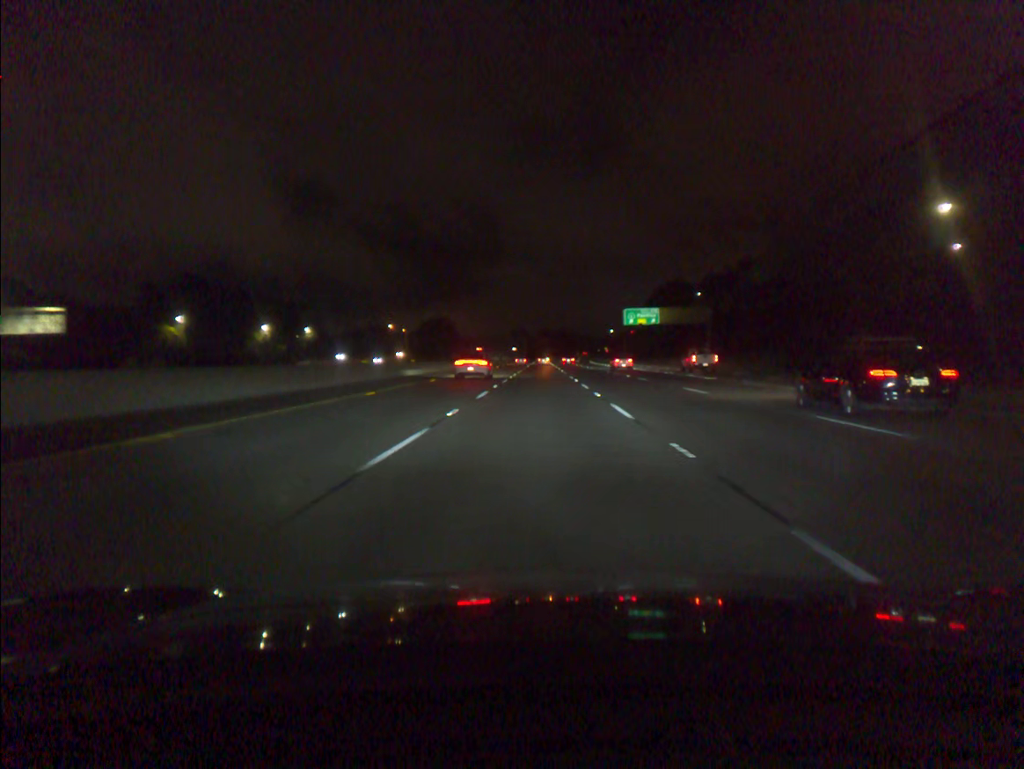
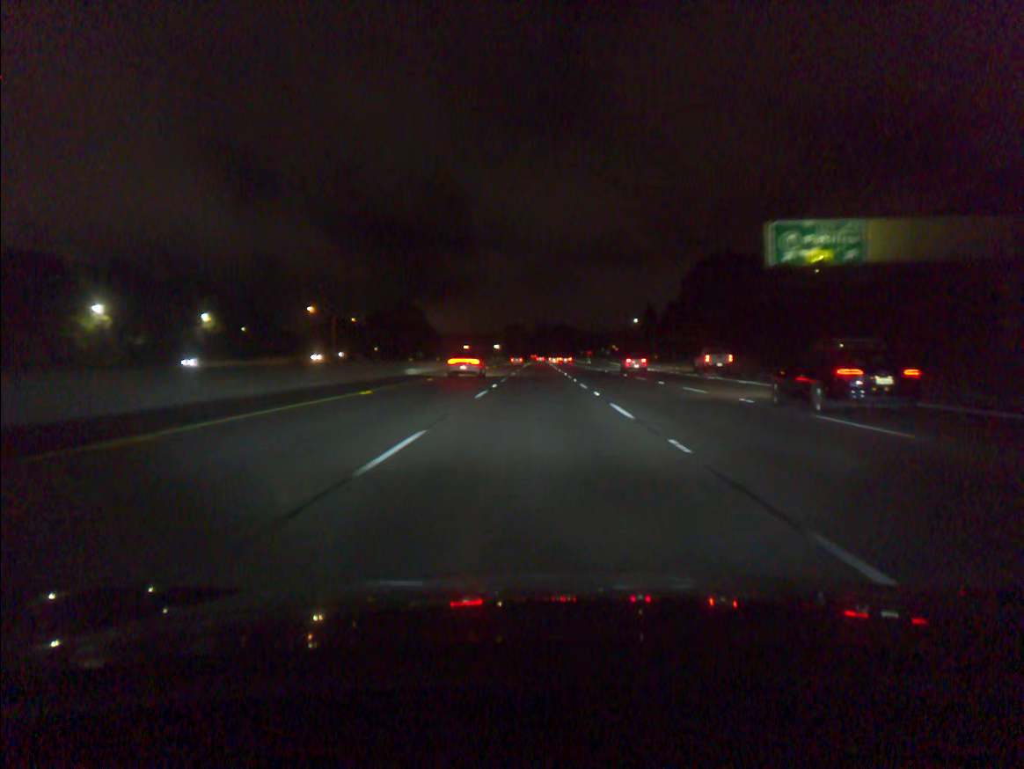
(0.0, +73.2) m; 0°
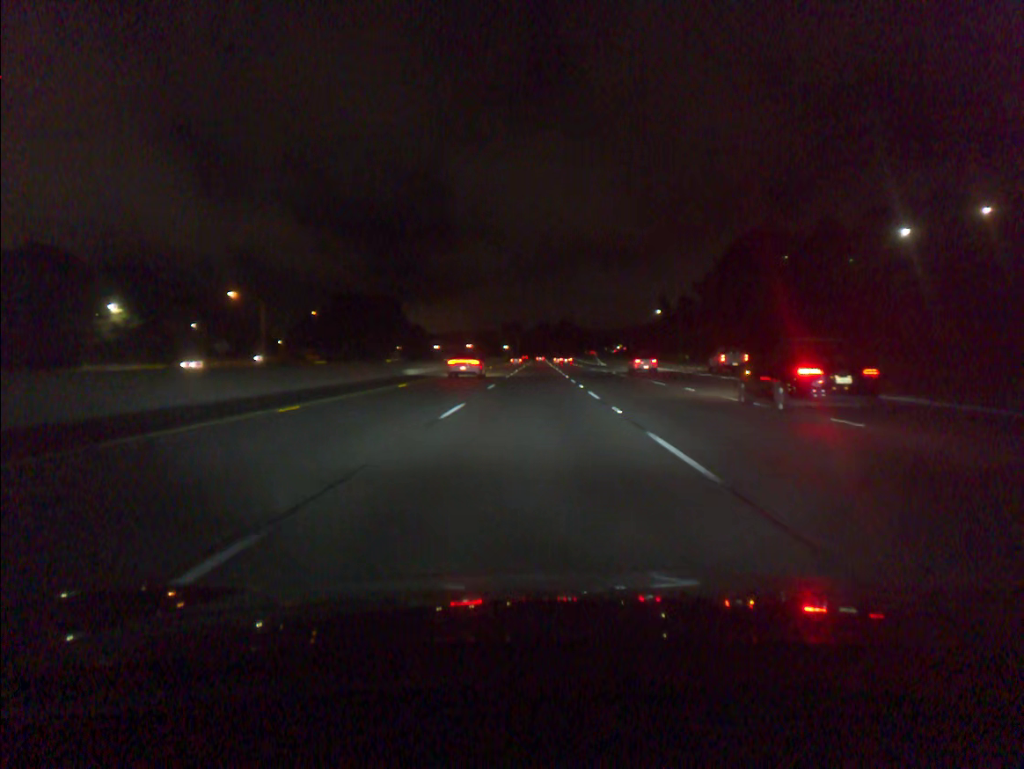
(0.0, +36.6) m; 0°
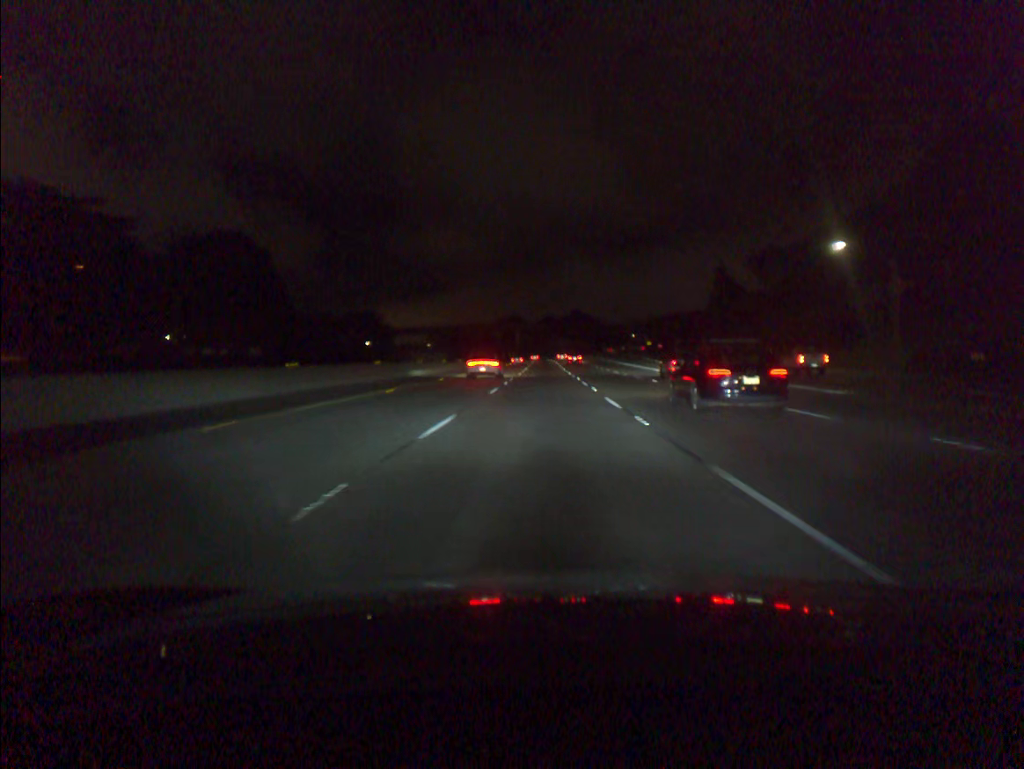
(-0.4, +91.5) m; 0°
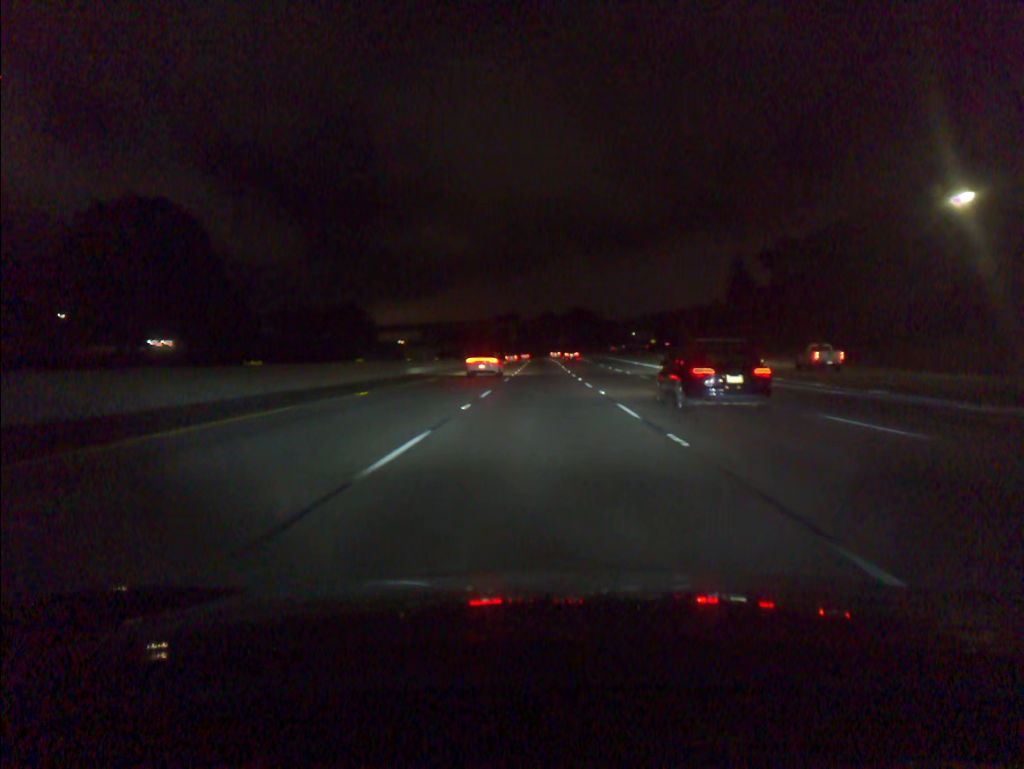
(0.0, +18.3) m; 0°
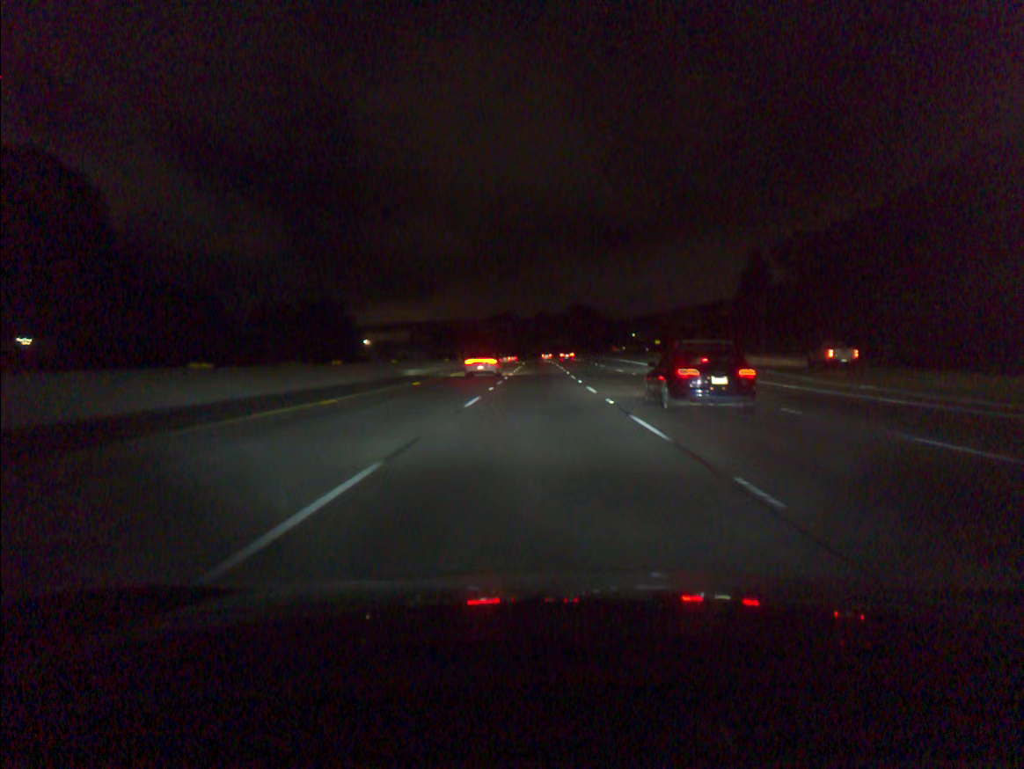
(0.0, +18.2) m; 0°
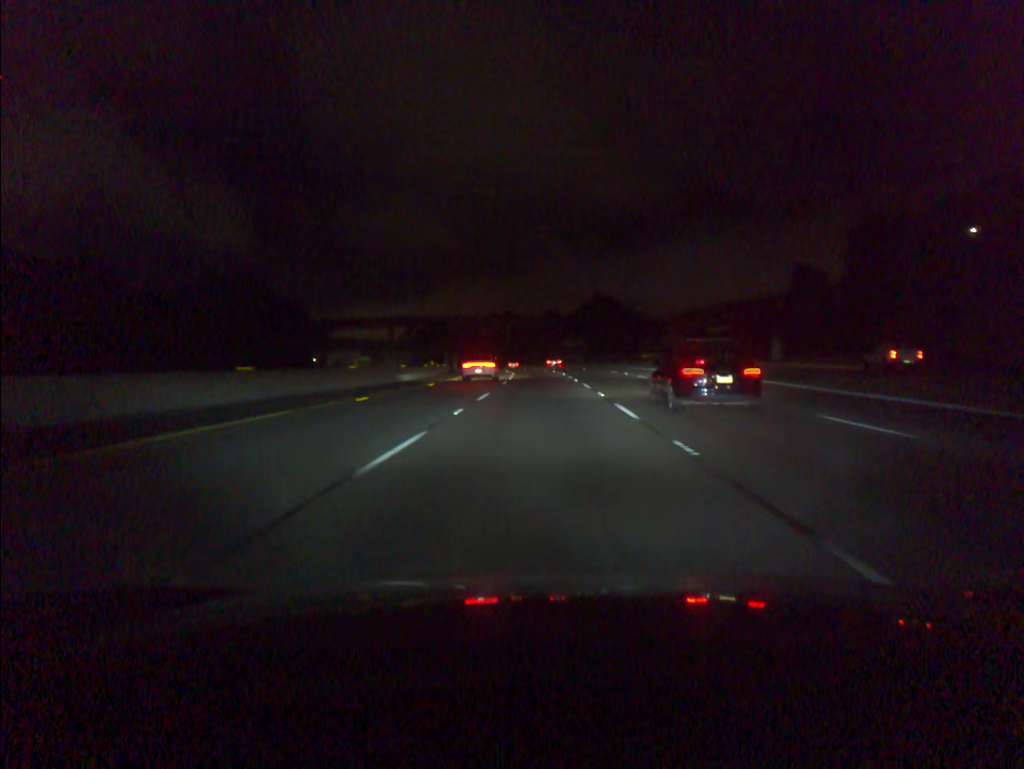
(-0.1, +54.7) m; 0°
